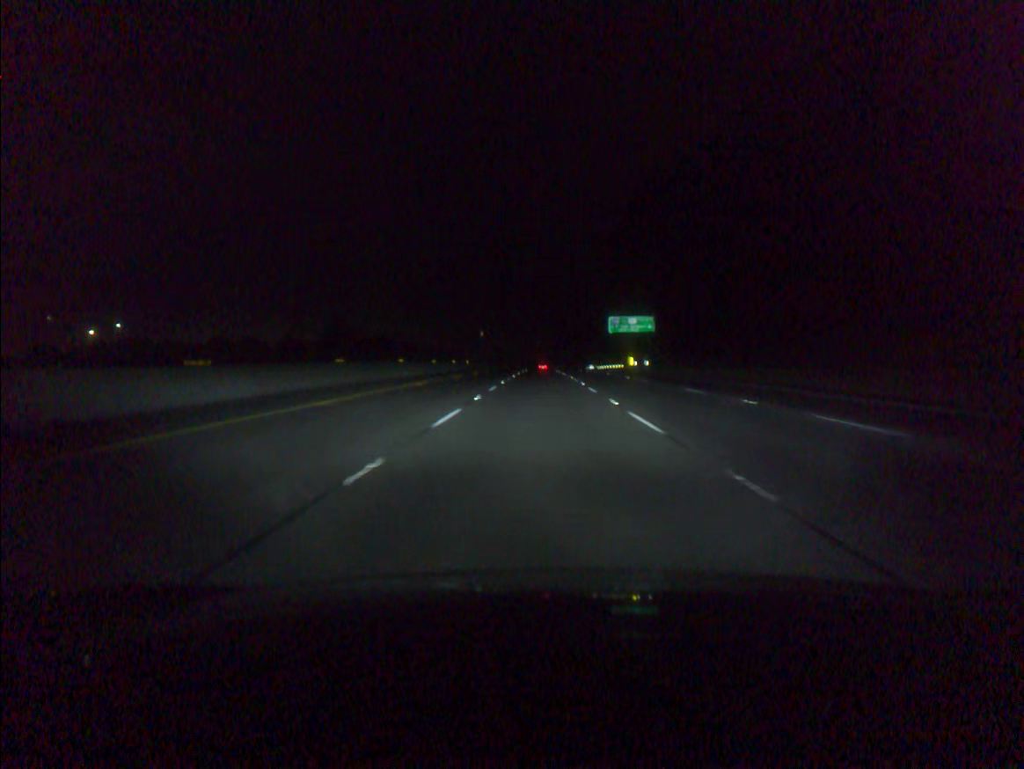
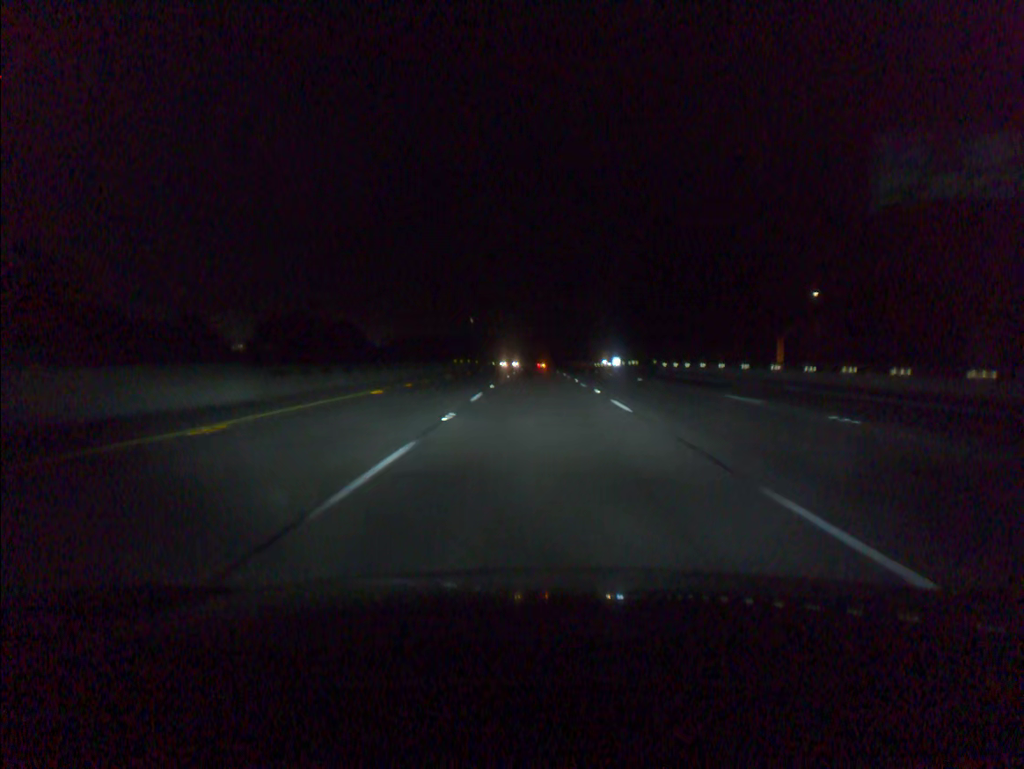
(+0.2, +94.8) m; 0°
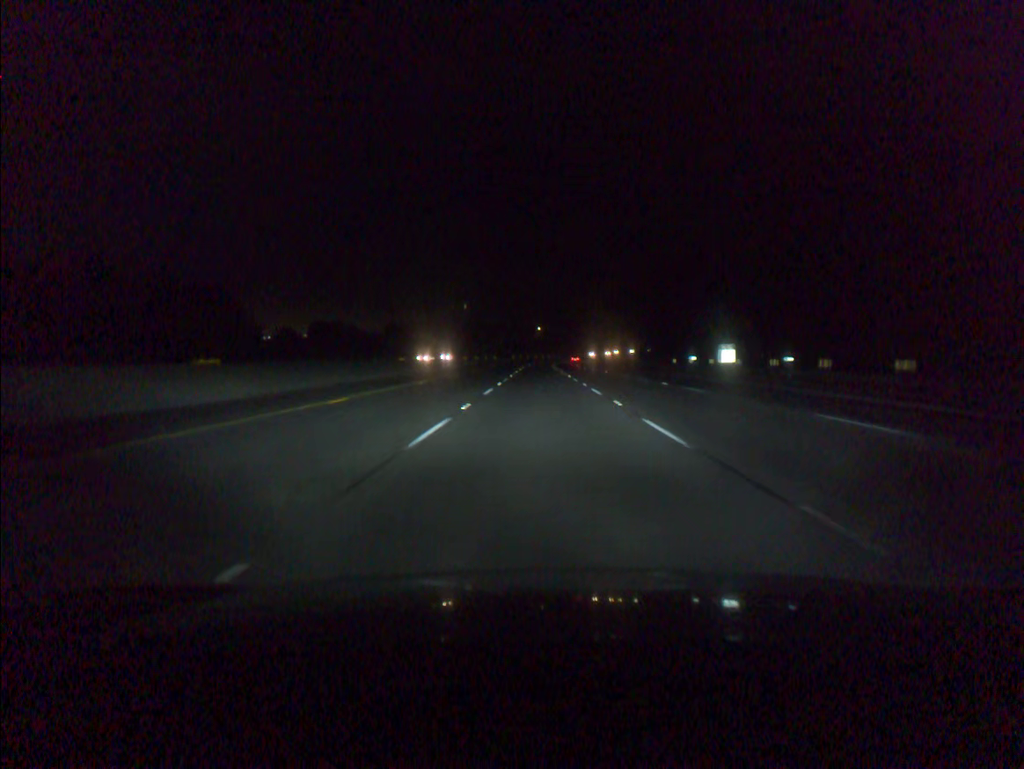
(-0.5, +94.5) m; 0°
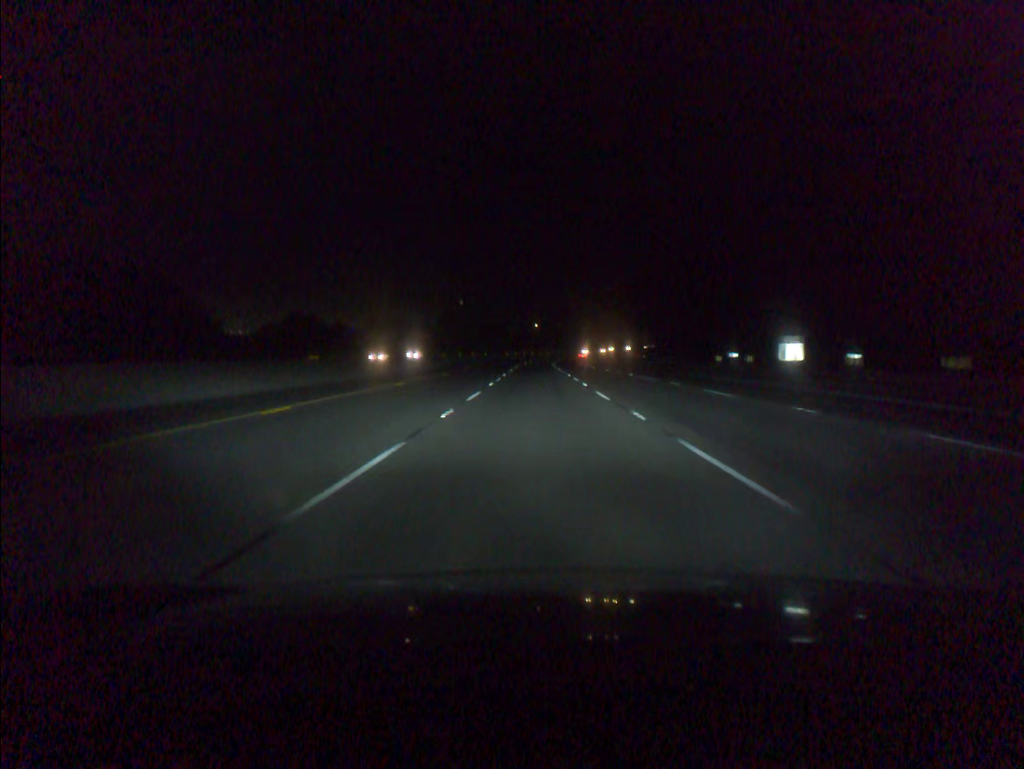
(0.0, +18.9) m; 0°
